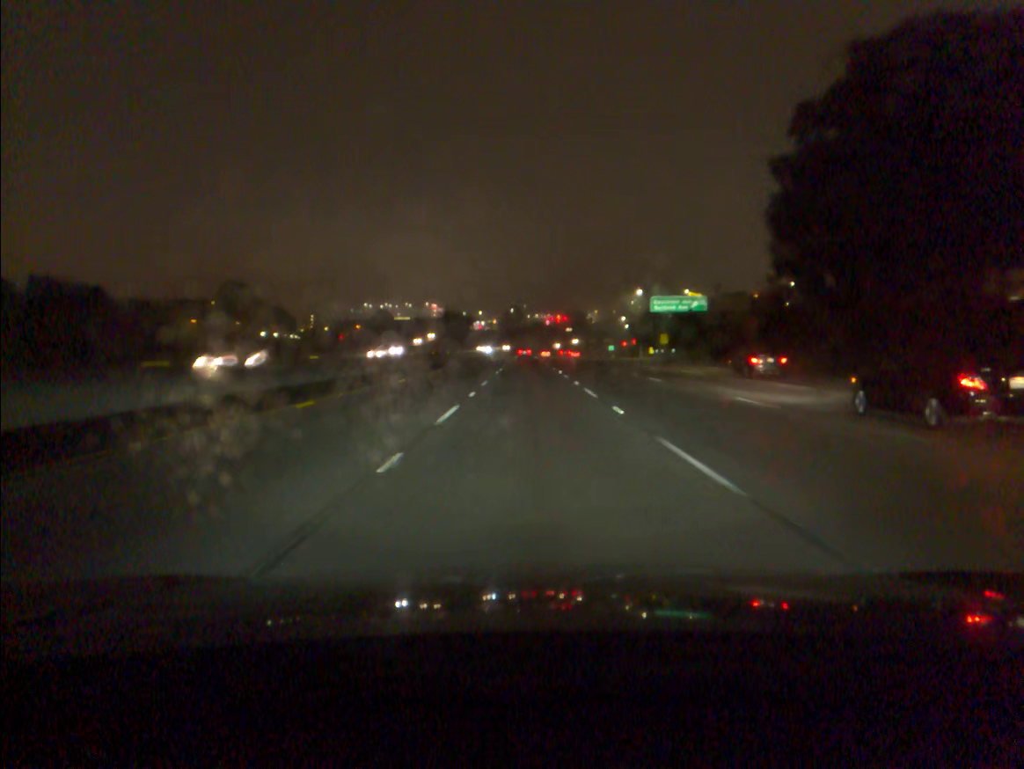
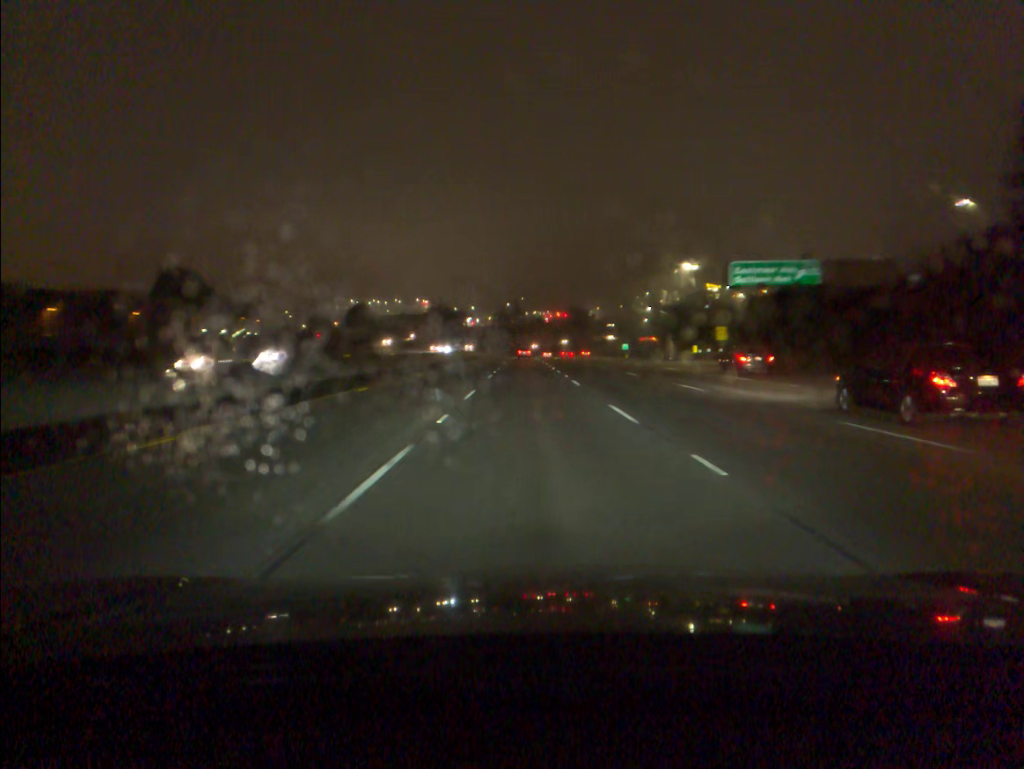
(0.0, +36.9) m; 0°
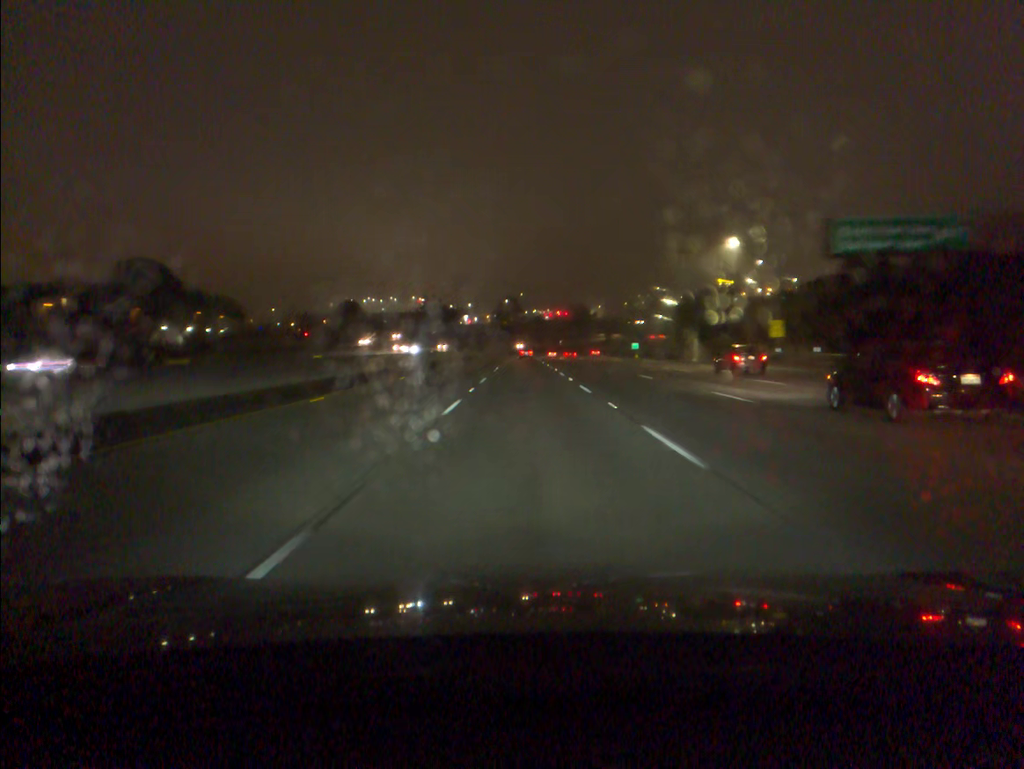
(0.0, +19.9) m; 0°
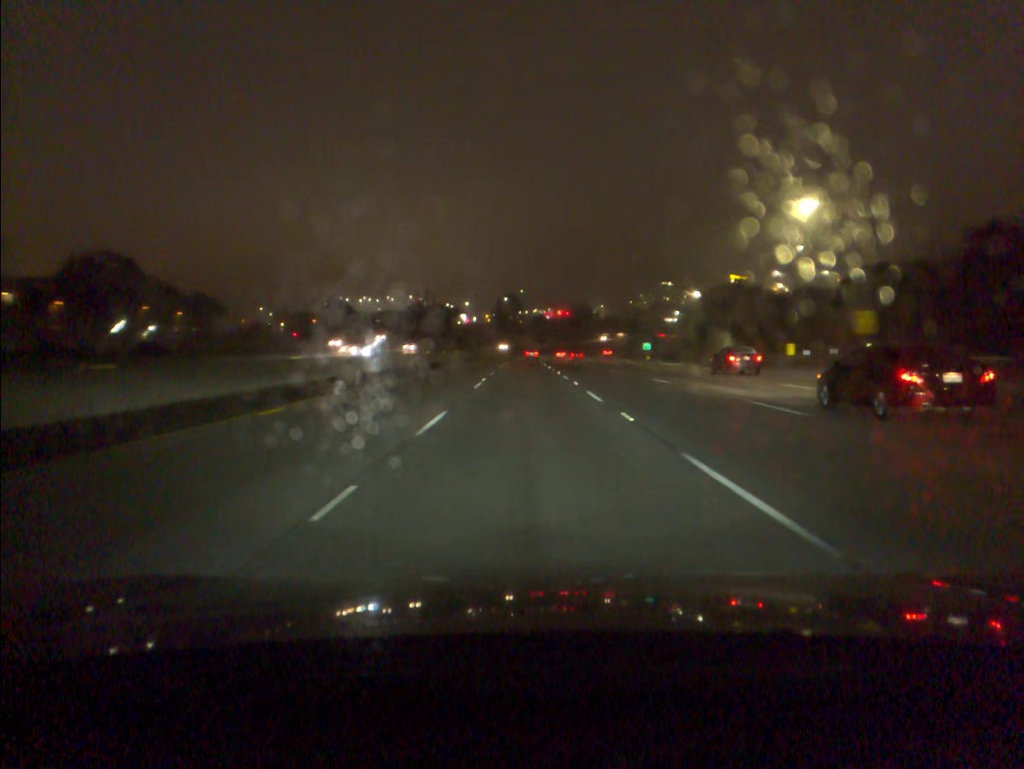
(0.0, +18.3) m; 0°
